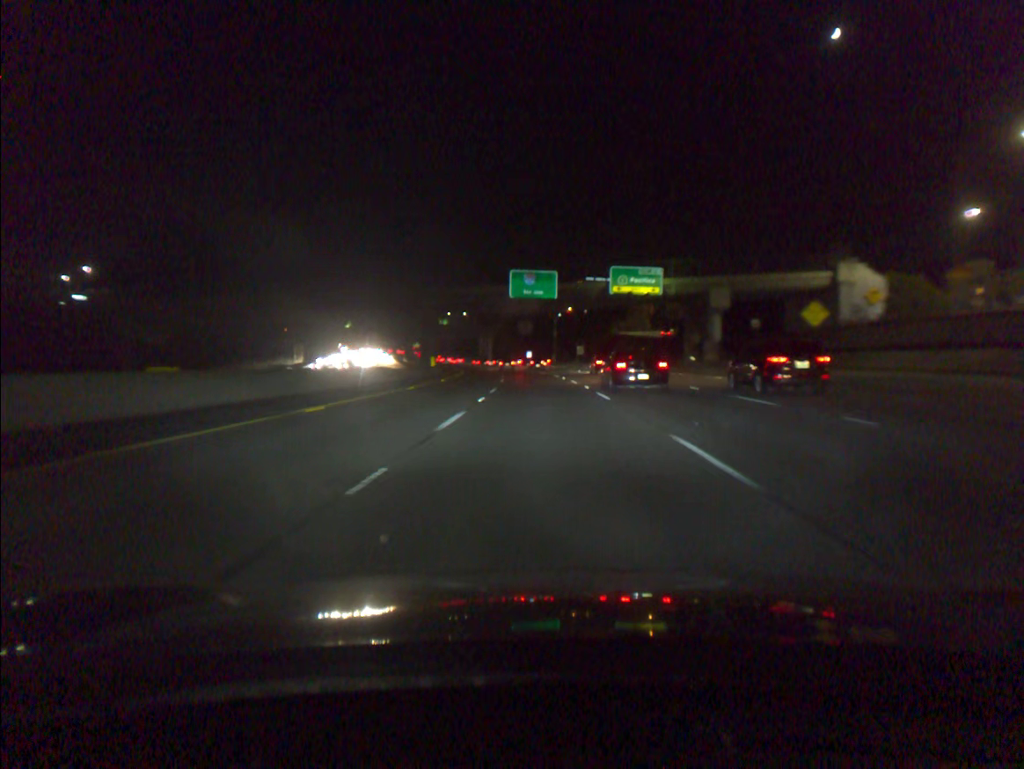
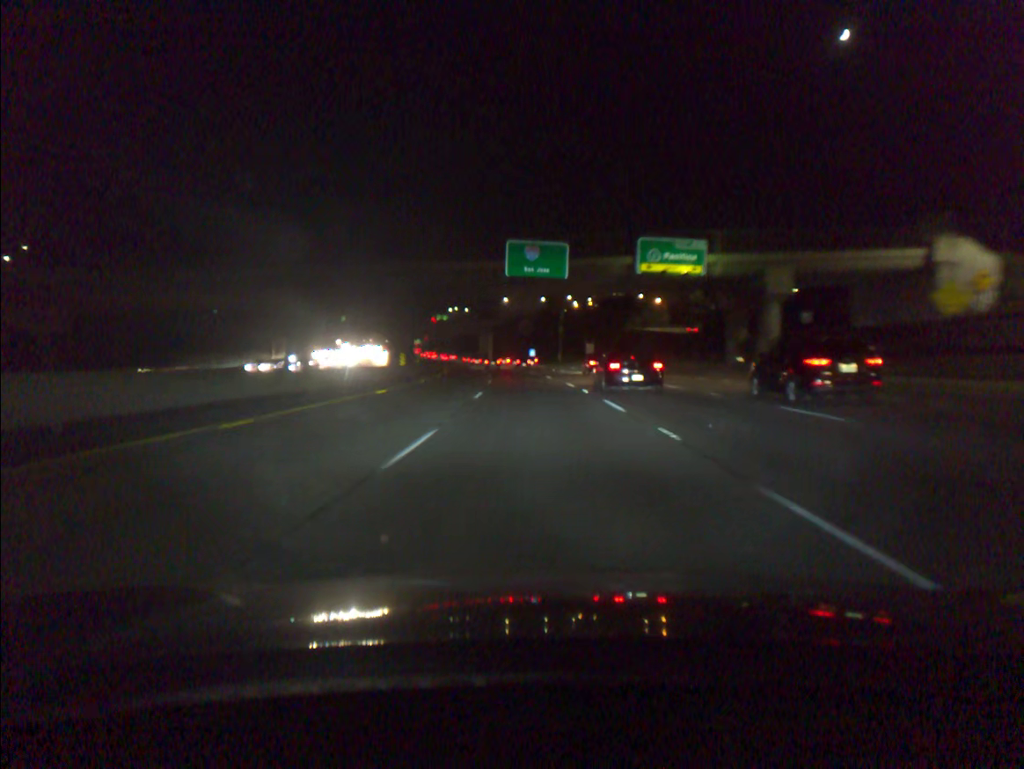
(0.0, +19.4) m; 0°
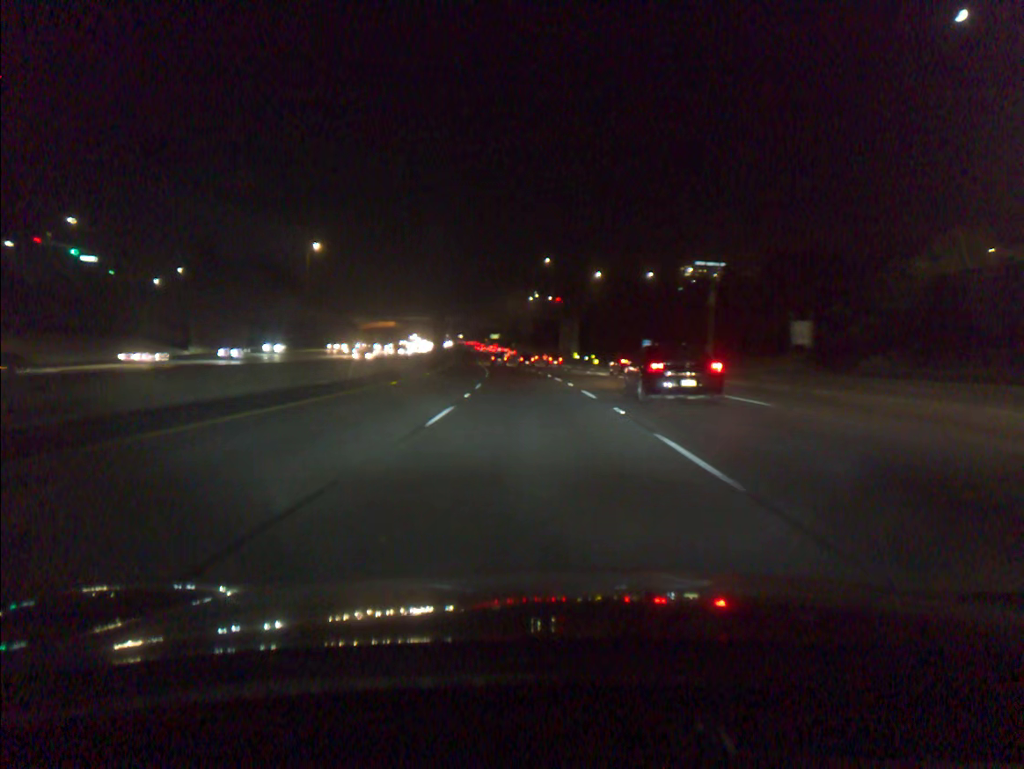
(-4.1, +82.8) m; -6°
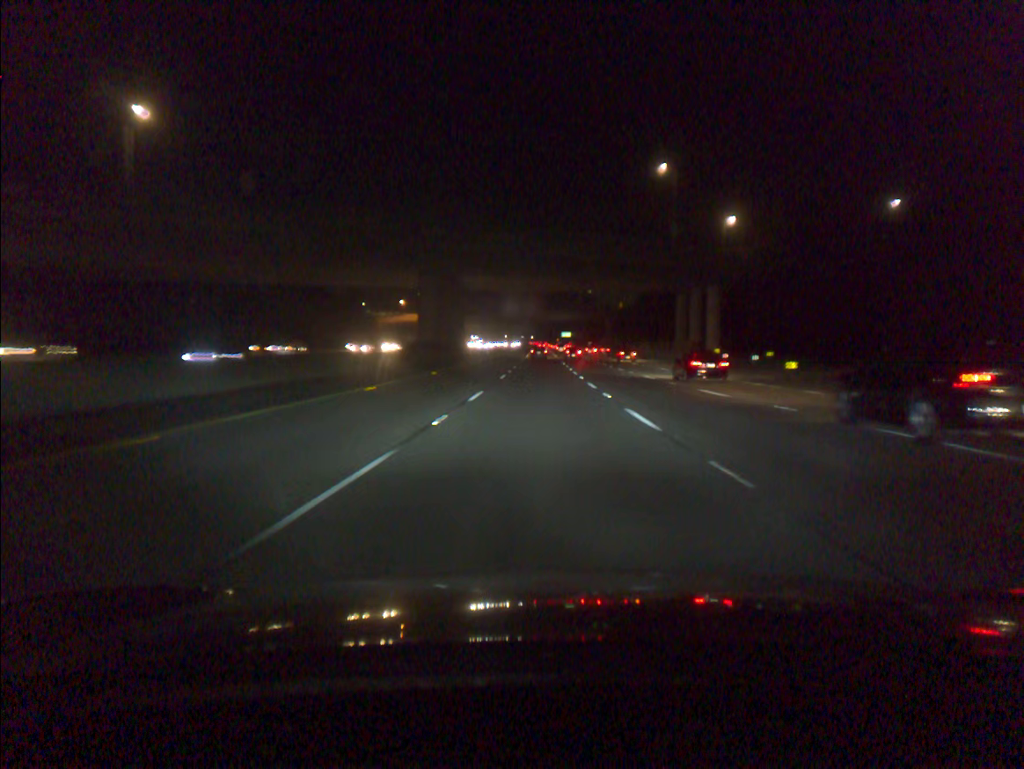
(-4.2, +81.6) m; -5°
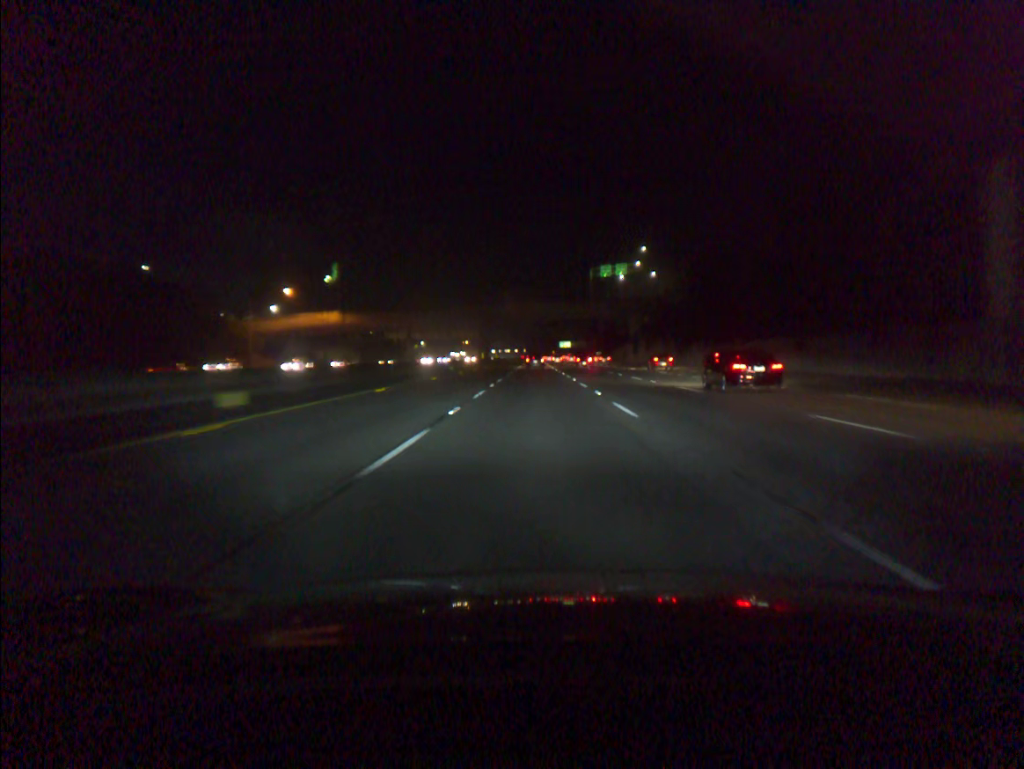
(+0.1, +84.8) m; 0°
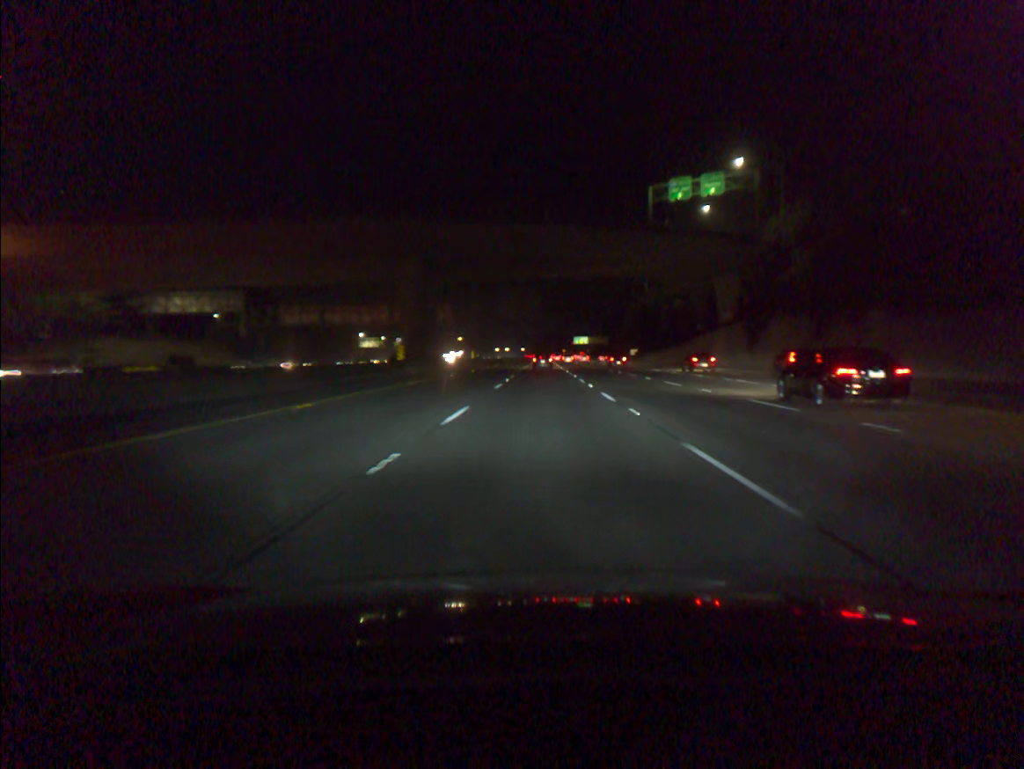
(-0.6, +82.3) m; 0°
